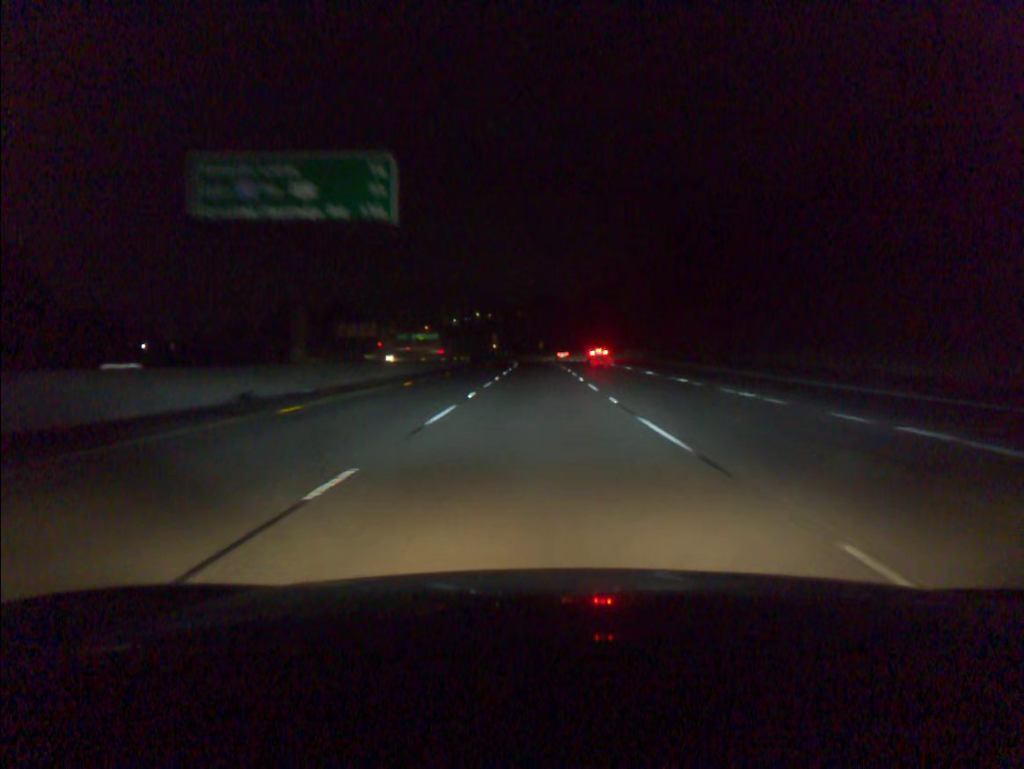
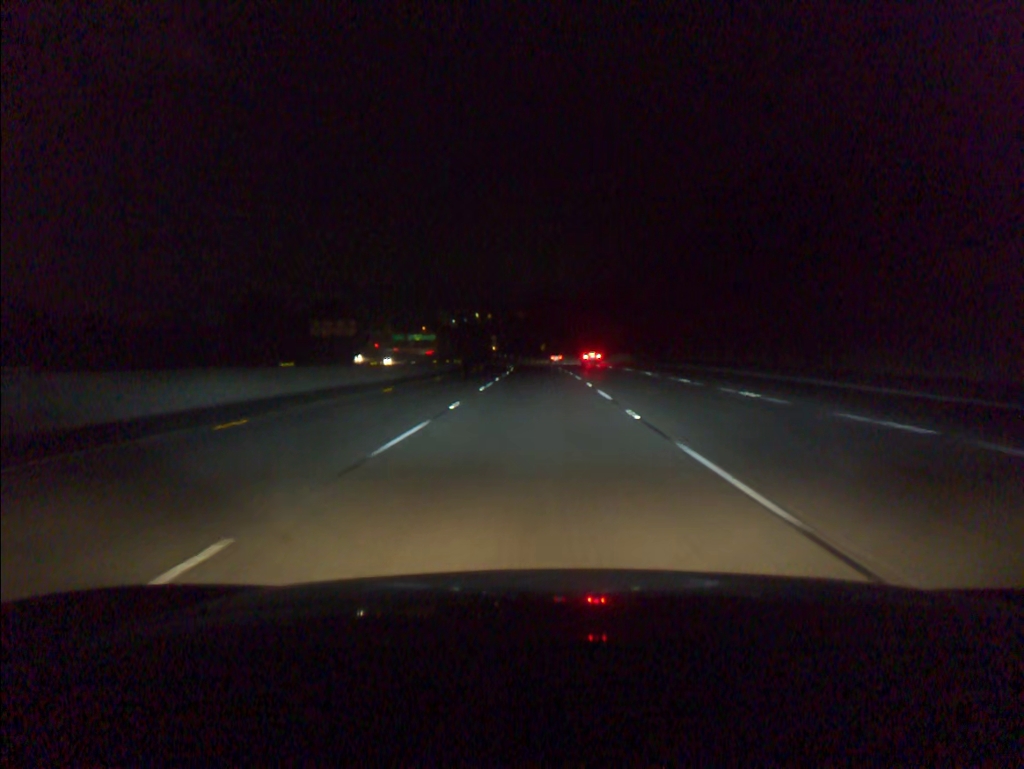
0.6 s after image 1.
(0.0, +18.2) m; 0°
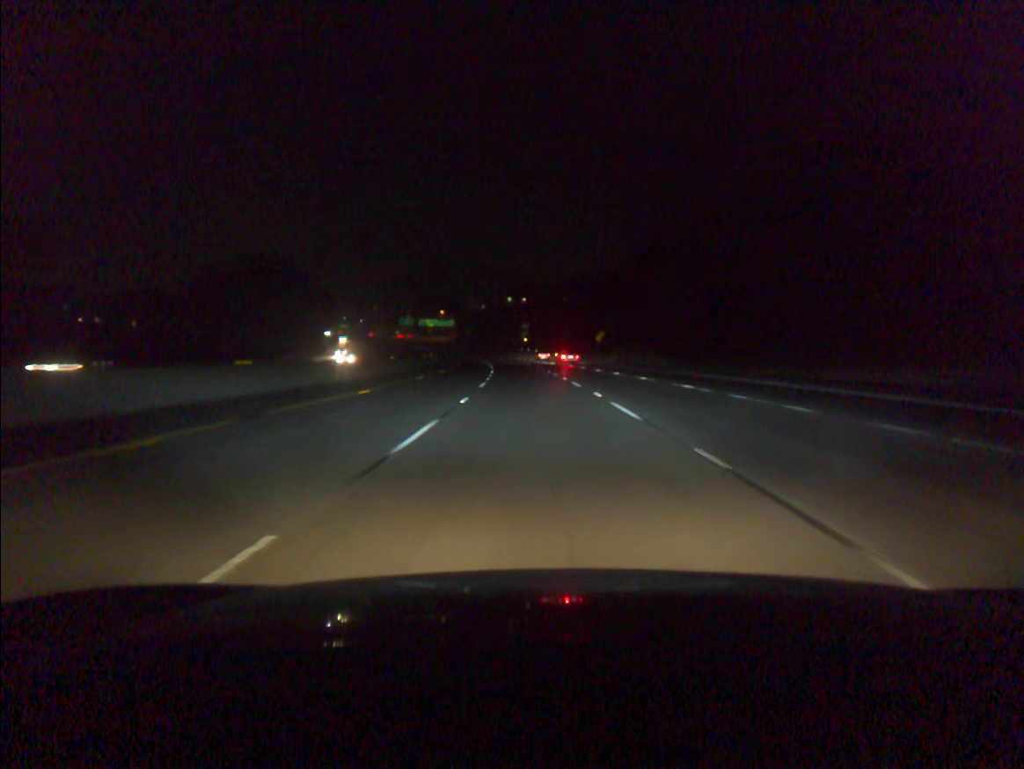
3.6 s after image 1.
(-1.7, +91.2) m; -3°
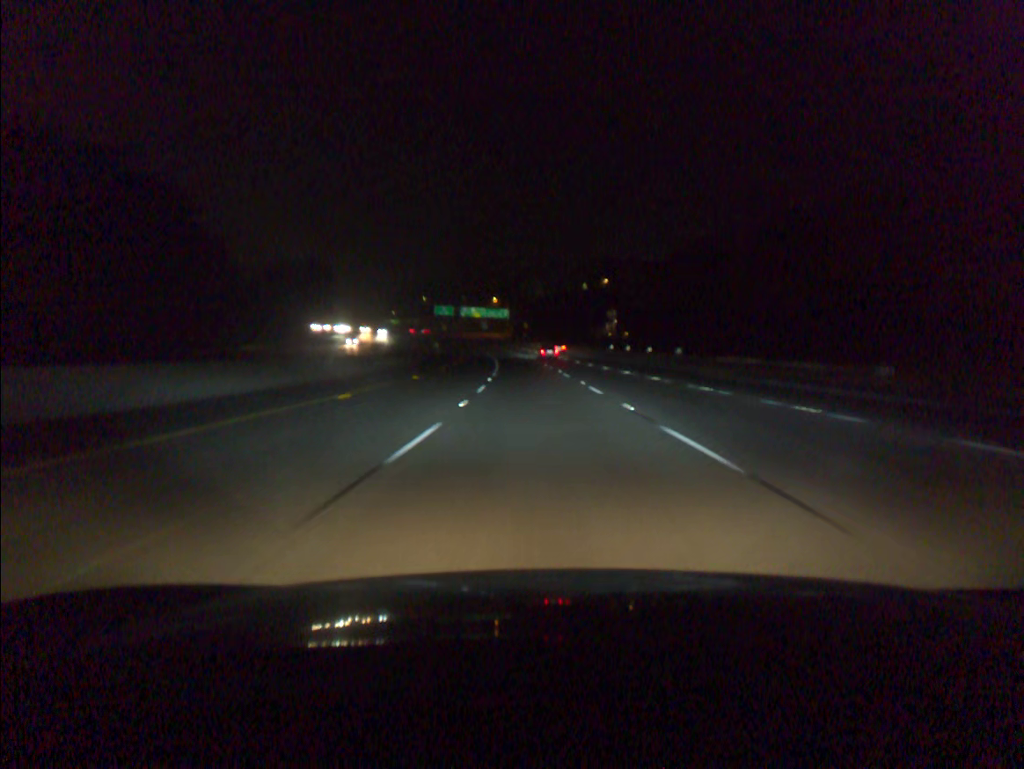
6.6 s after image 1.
(-4.4, +91.3) m; -5°
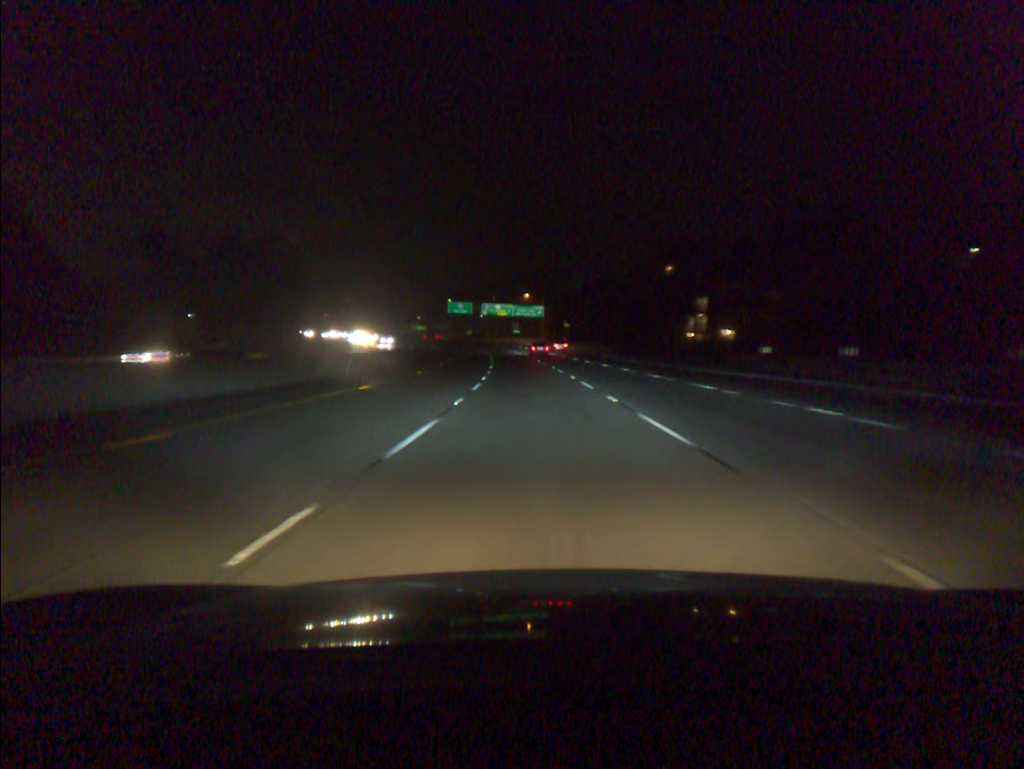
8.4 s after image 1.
(-1.4, +54.8) m; -3°
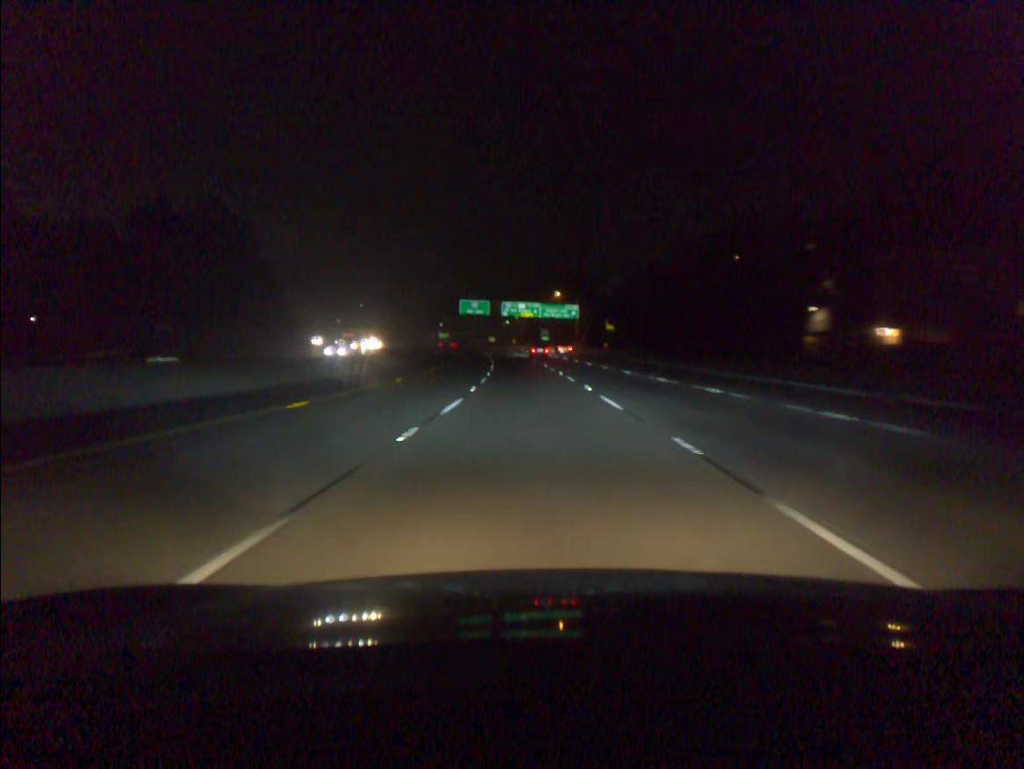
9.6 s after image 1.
(-0.7, +36.5) m; -2°
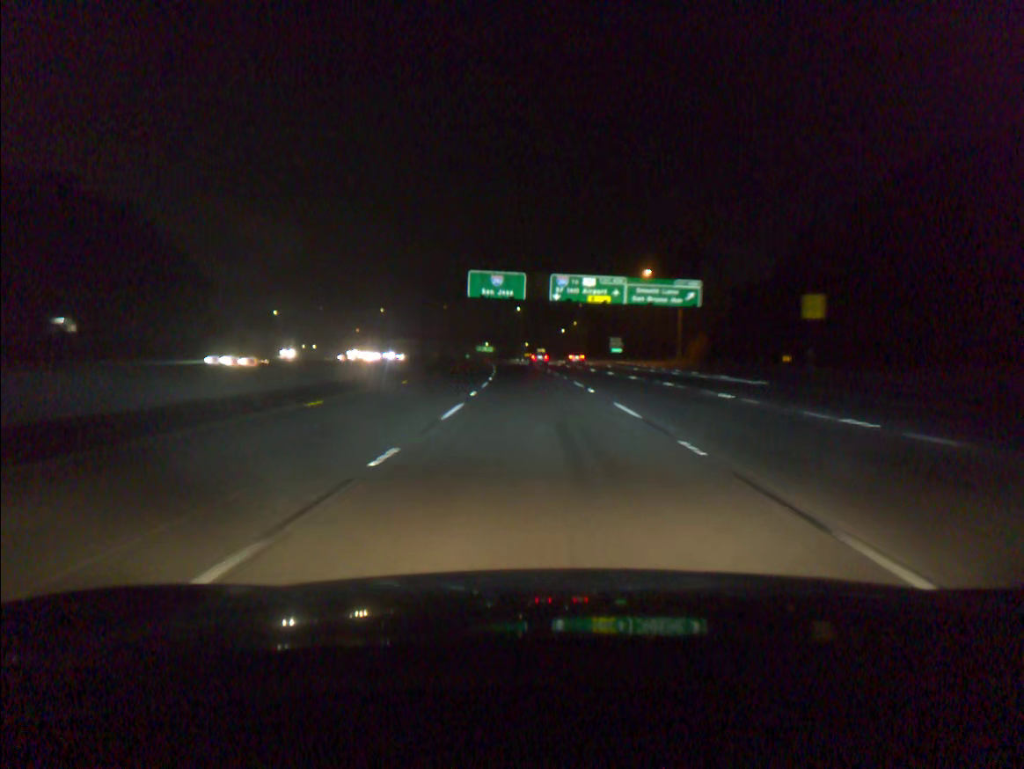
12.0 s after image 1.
(-2.8, +72.4) m; -4°
